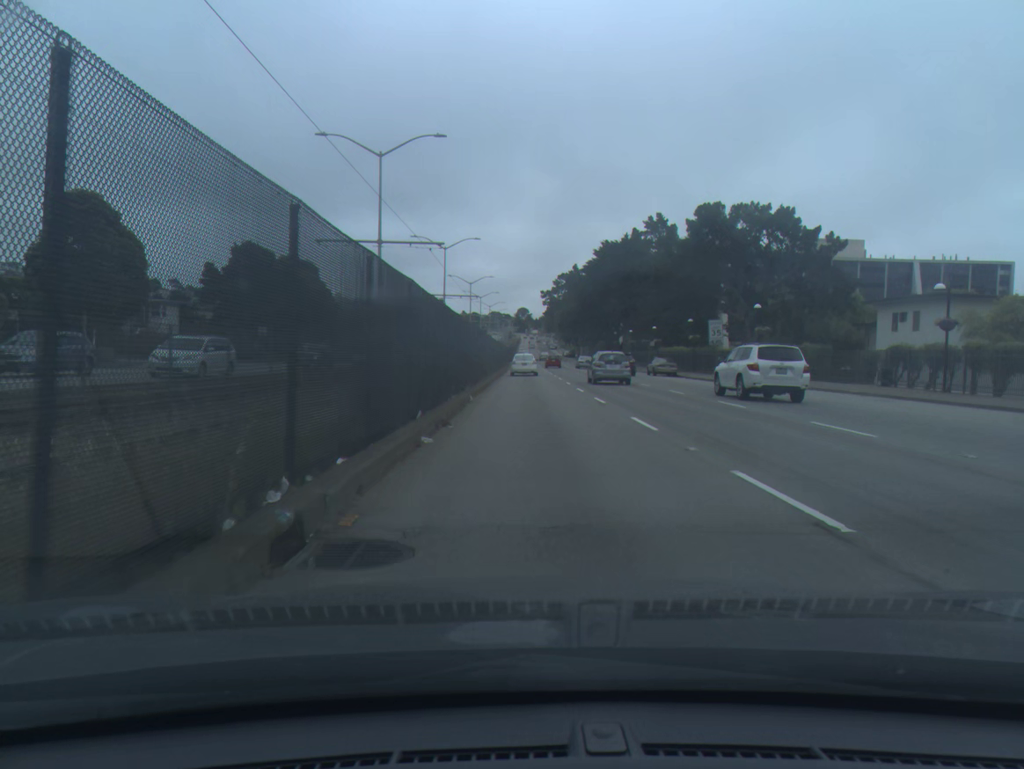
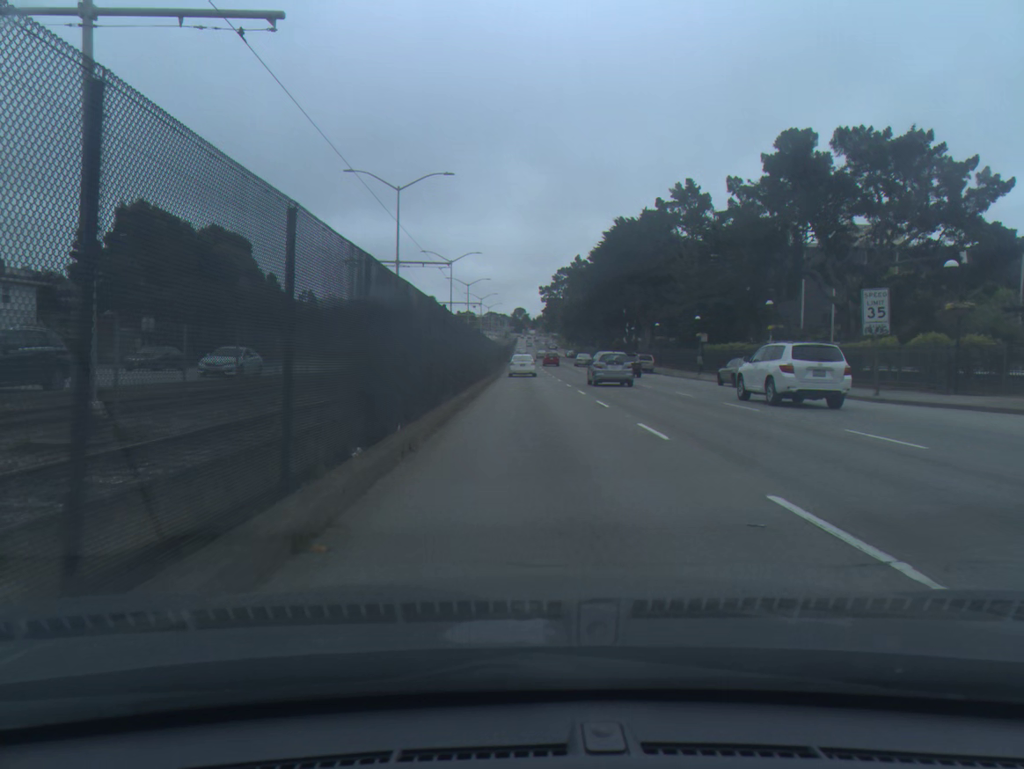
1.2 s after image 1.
(+0.1, +23.9) m; 0°
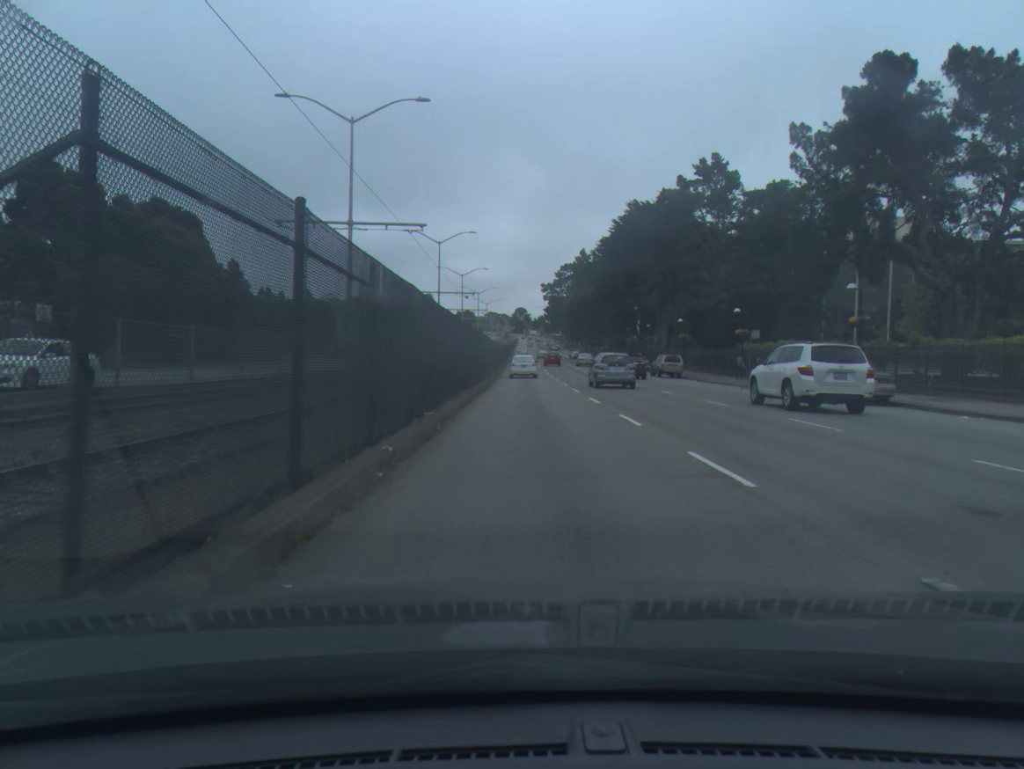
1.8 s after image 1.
(0.0, +11.9) m; 0°
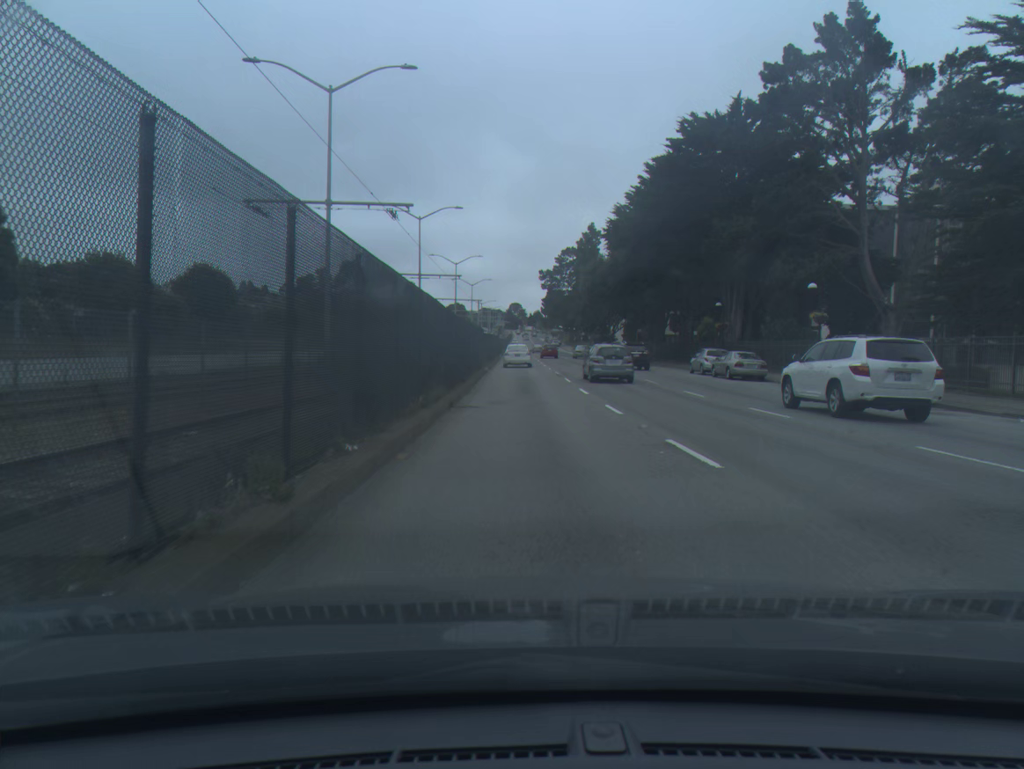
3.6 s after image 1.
(0.0, +35.3) m; 0°
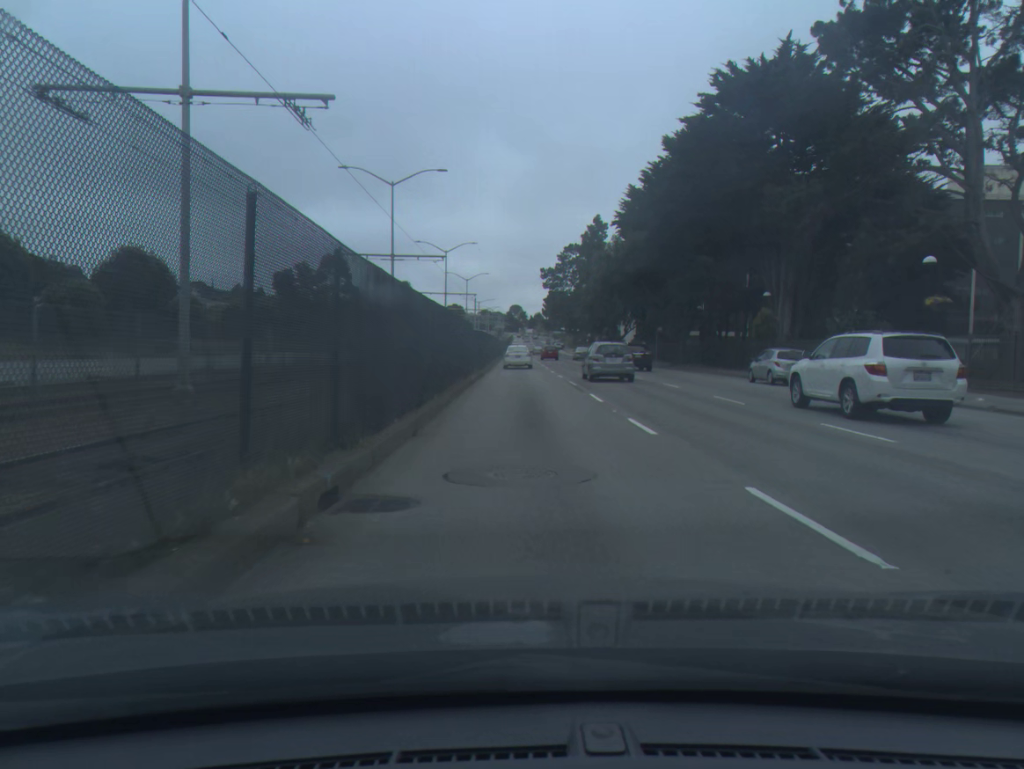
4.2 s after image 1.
(0.0, +11.7) m; 0°
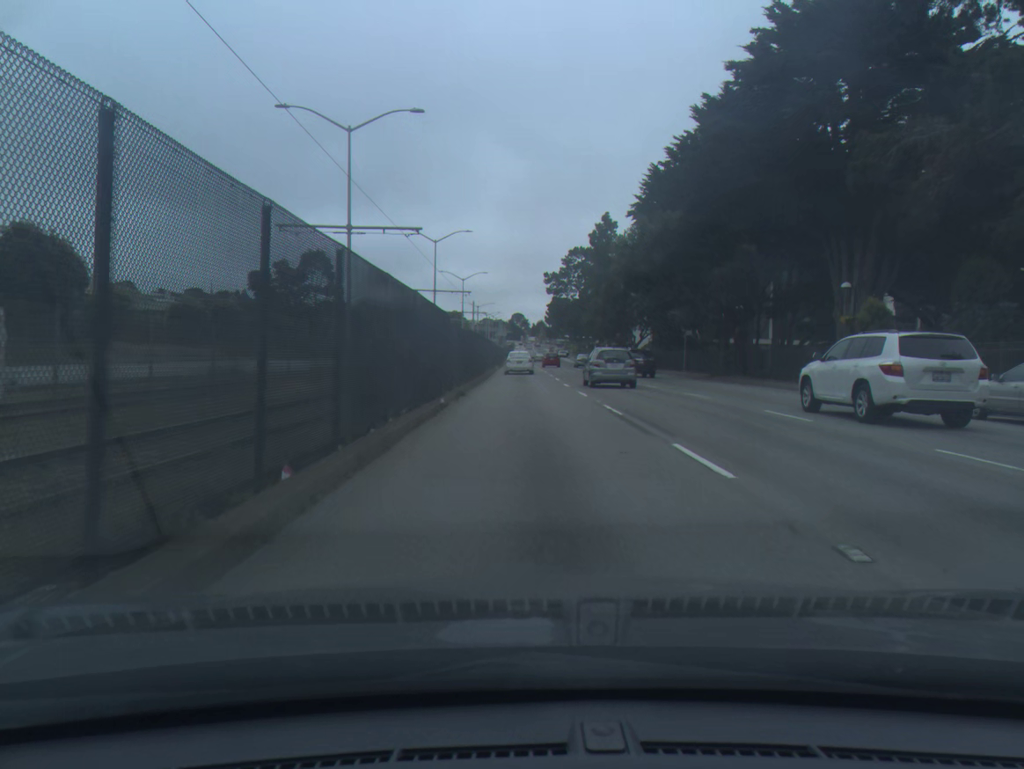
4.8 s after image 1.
(0.0, +11.6) m; 0°
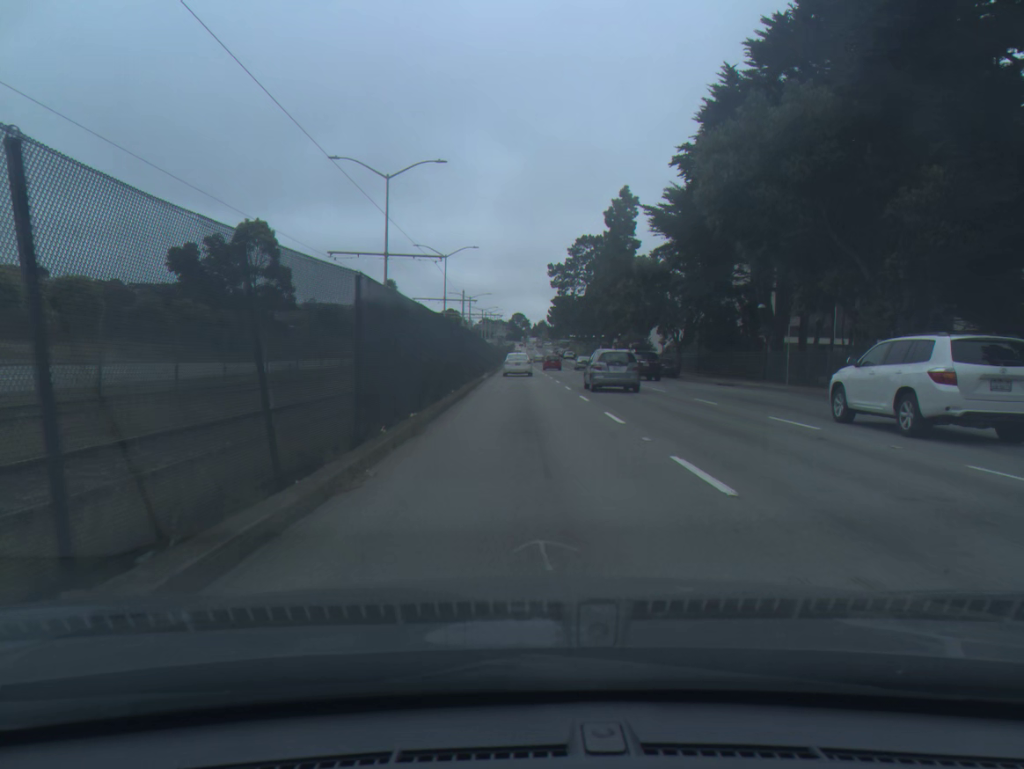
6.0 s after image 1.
(0.0, +23.0) m; 0°
